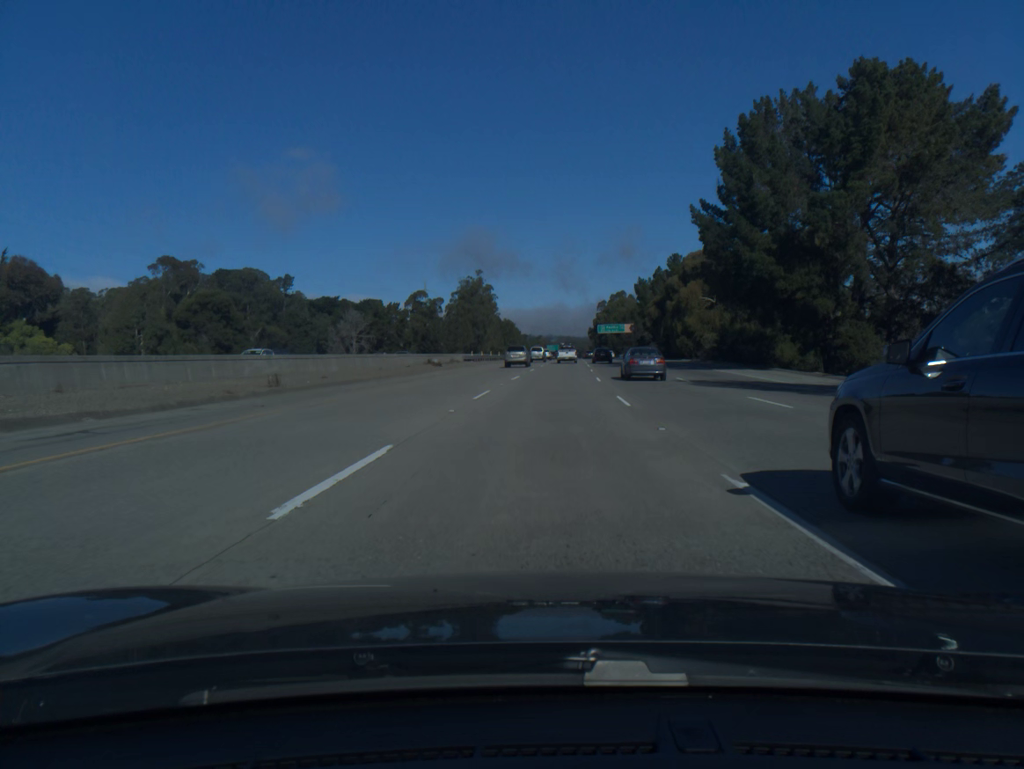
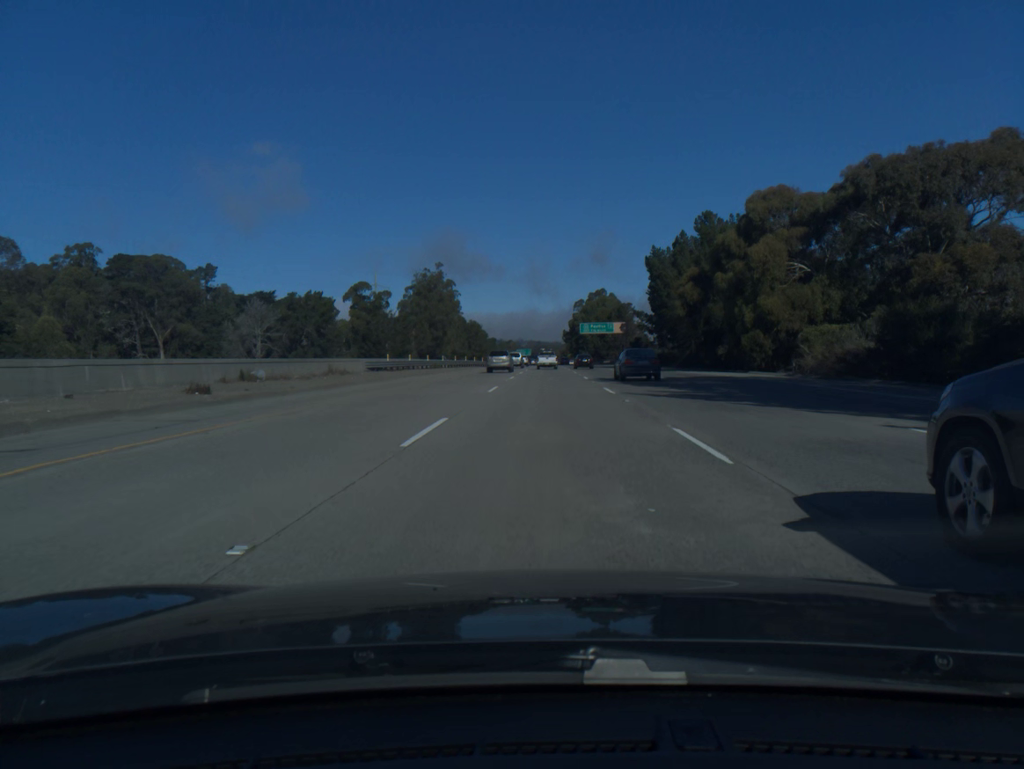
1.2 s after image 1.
(+0.7, +39.1) m; +2°
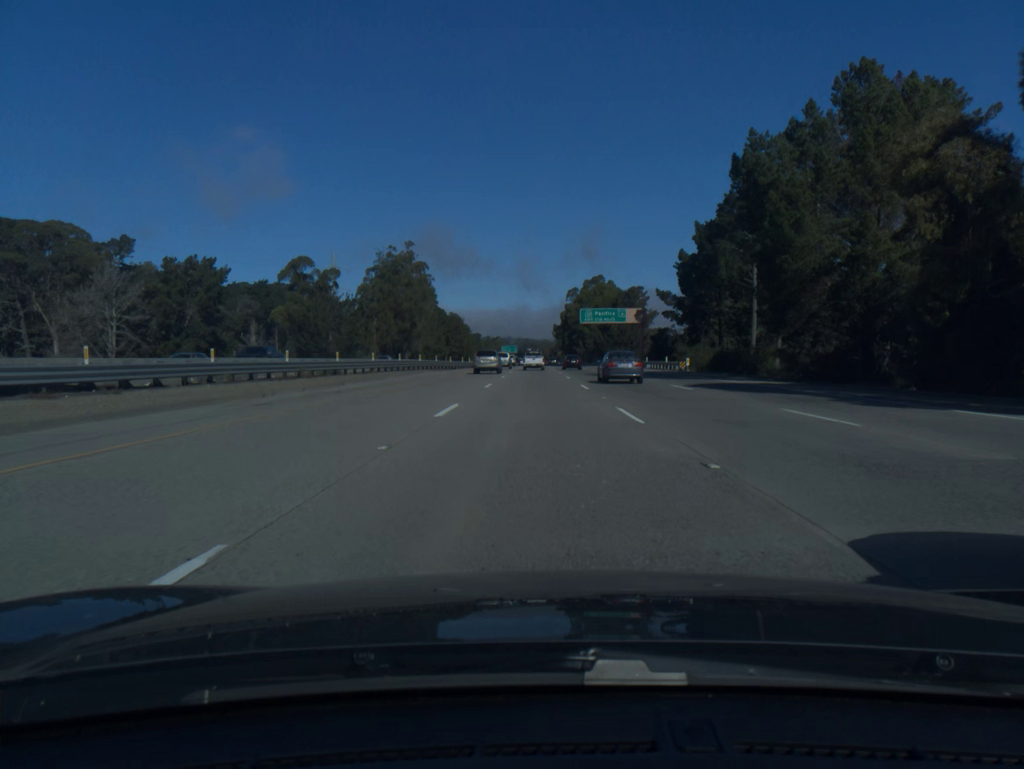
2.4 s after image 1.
(+0.4, +38.9) m; +1°
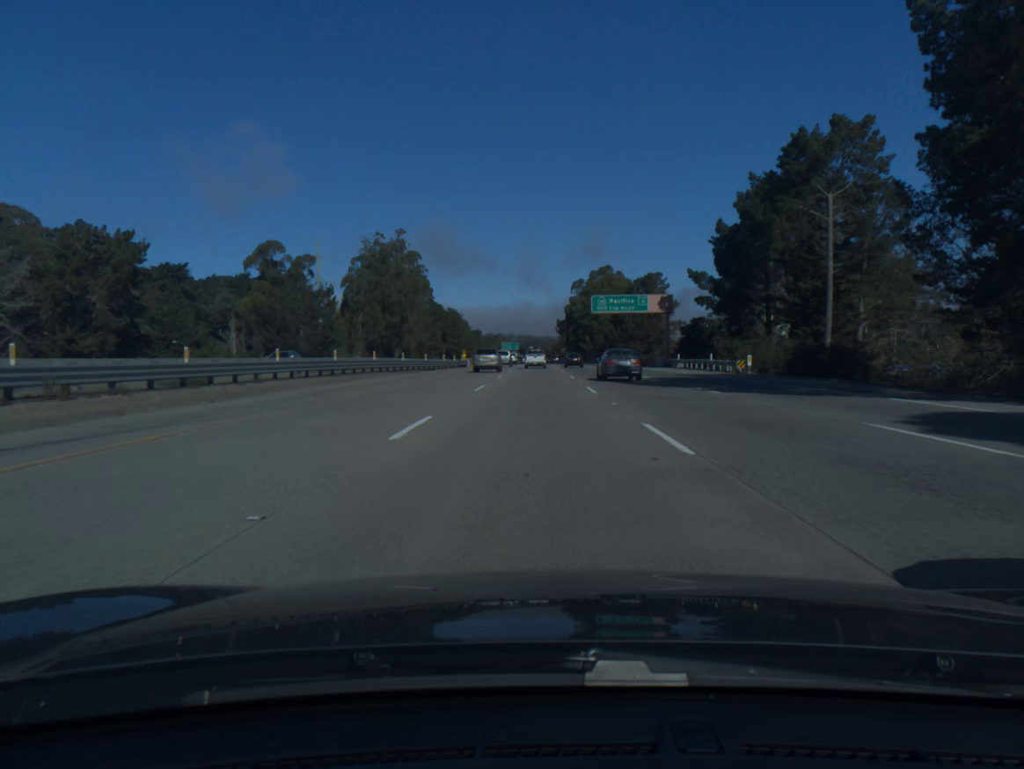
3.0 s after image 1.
(0.0, +19.4) m; 0°
